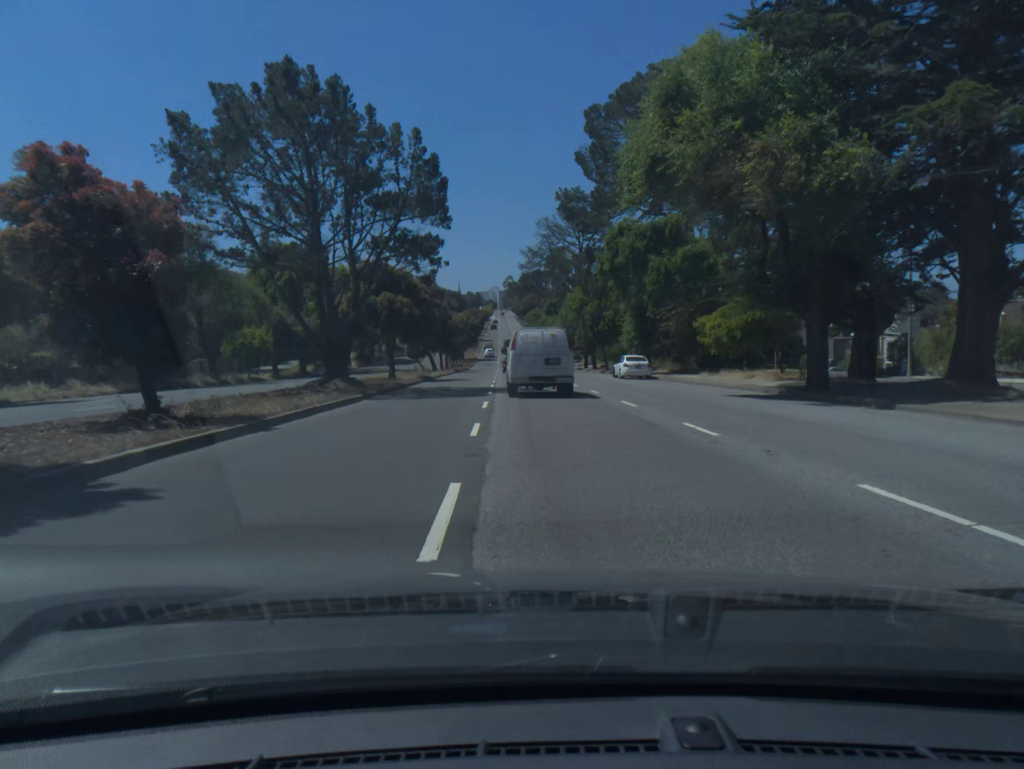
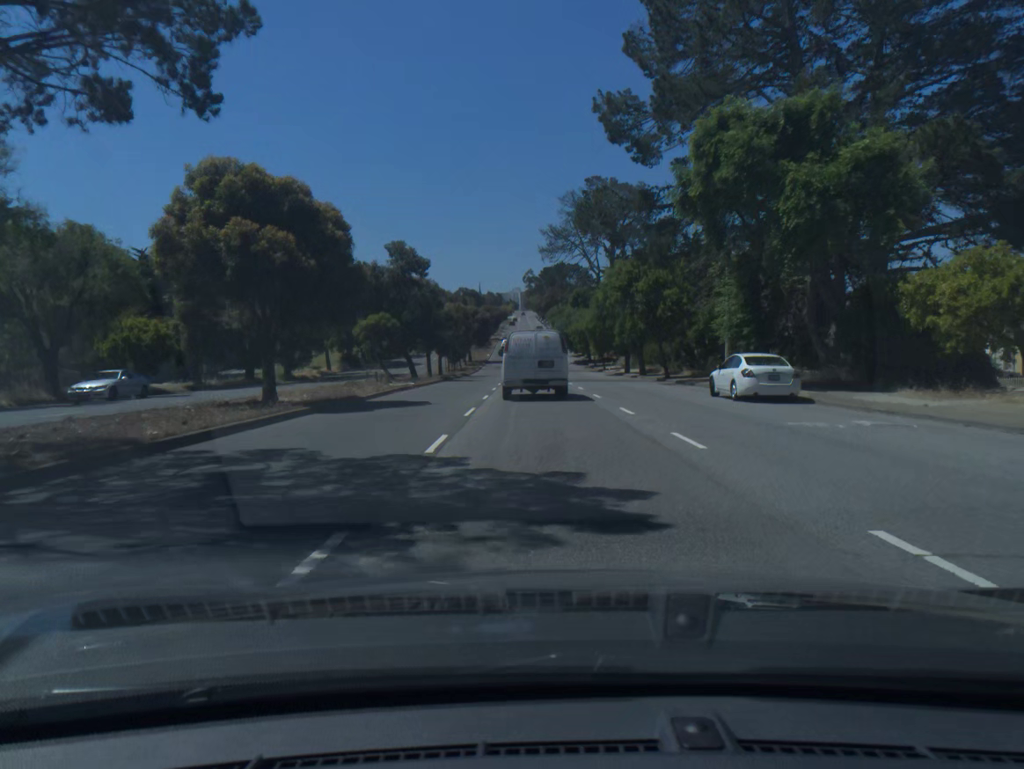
(-0.3, +23.4) m; -2°
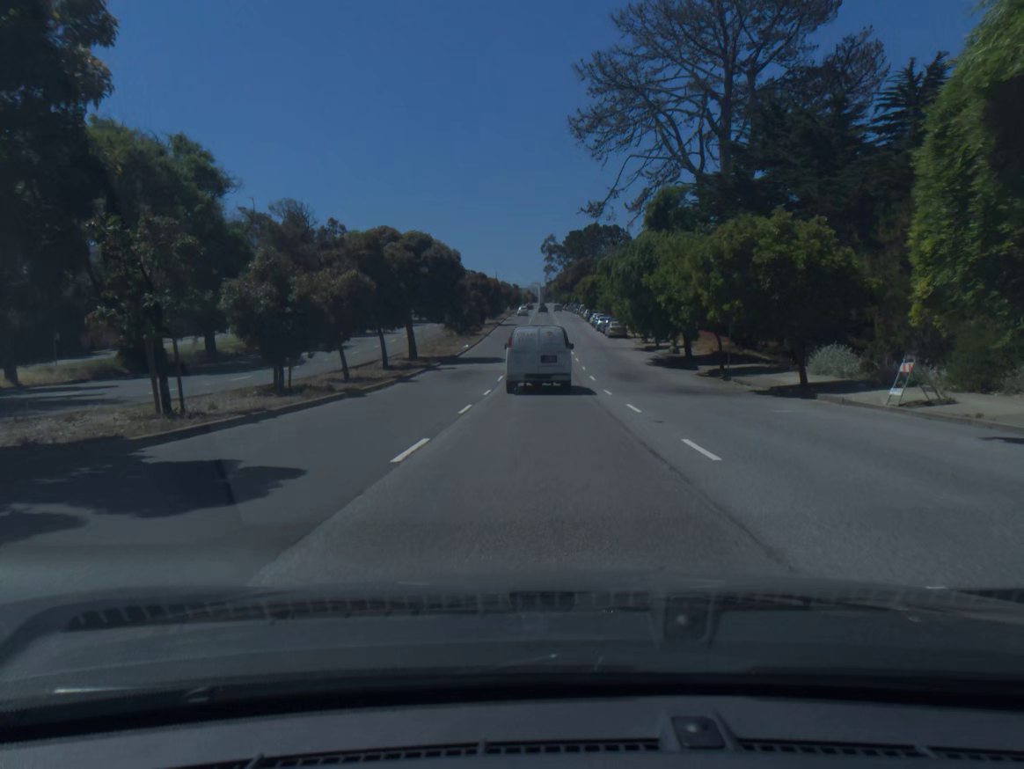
(-0.9, +59.5) m; -1°
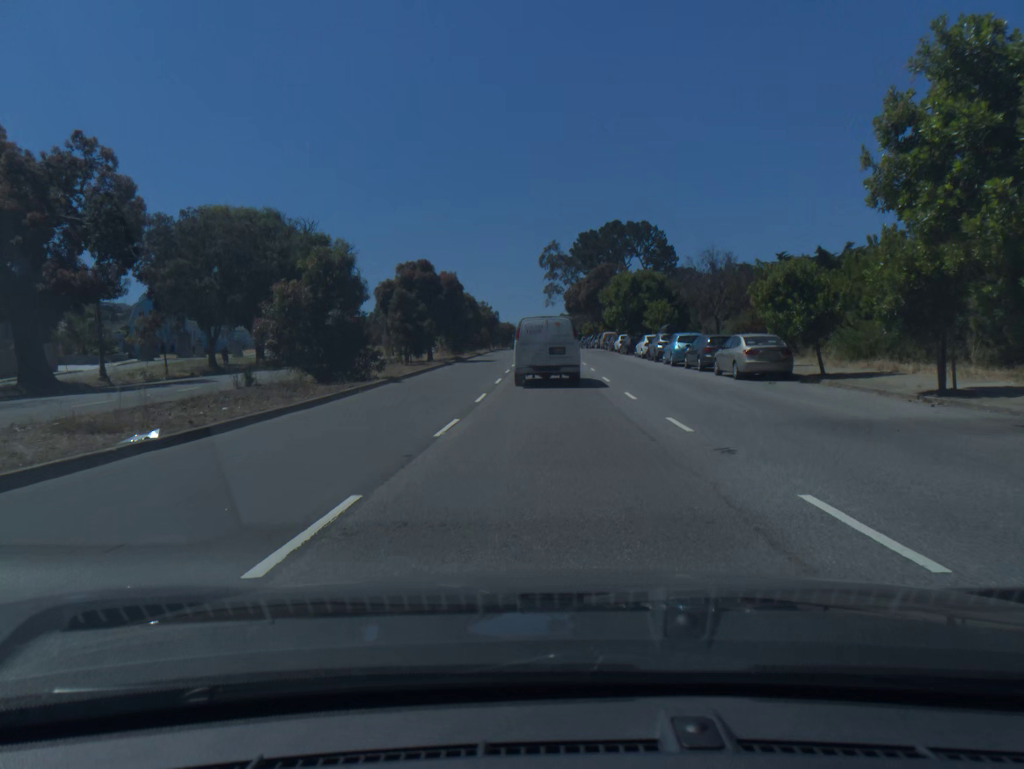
(0.0, +48.2) m; 0°
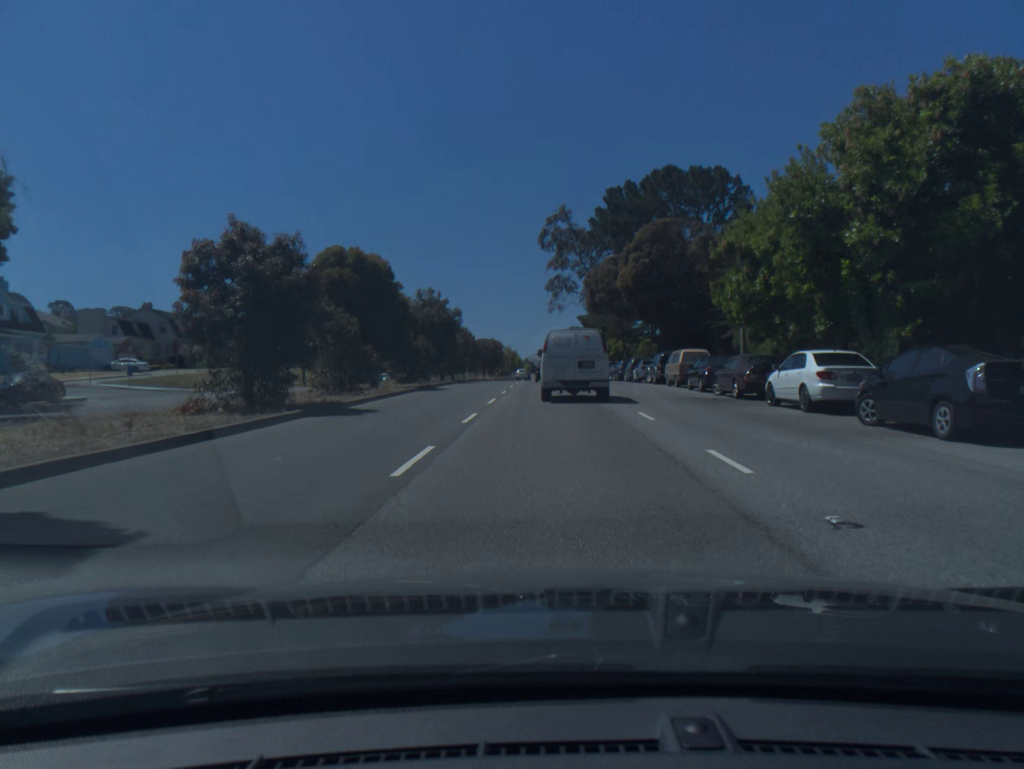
(0.0, +46.3) m; 0°
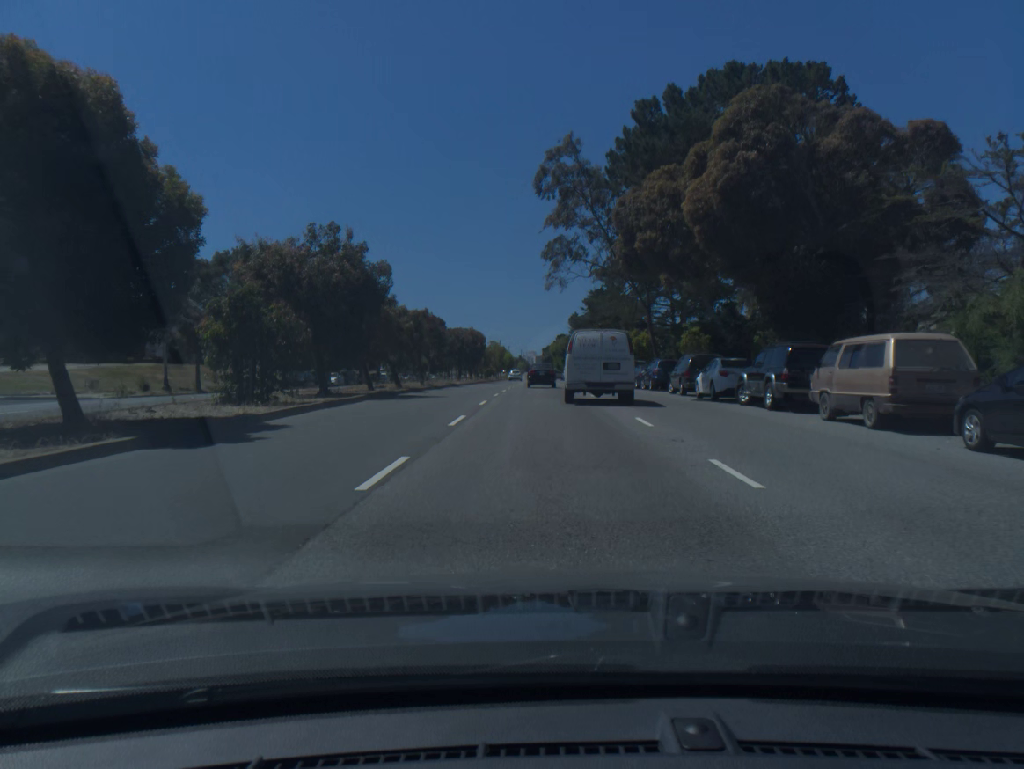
(+0.1, +22.5) m; 0°
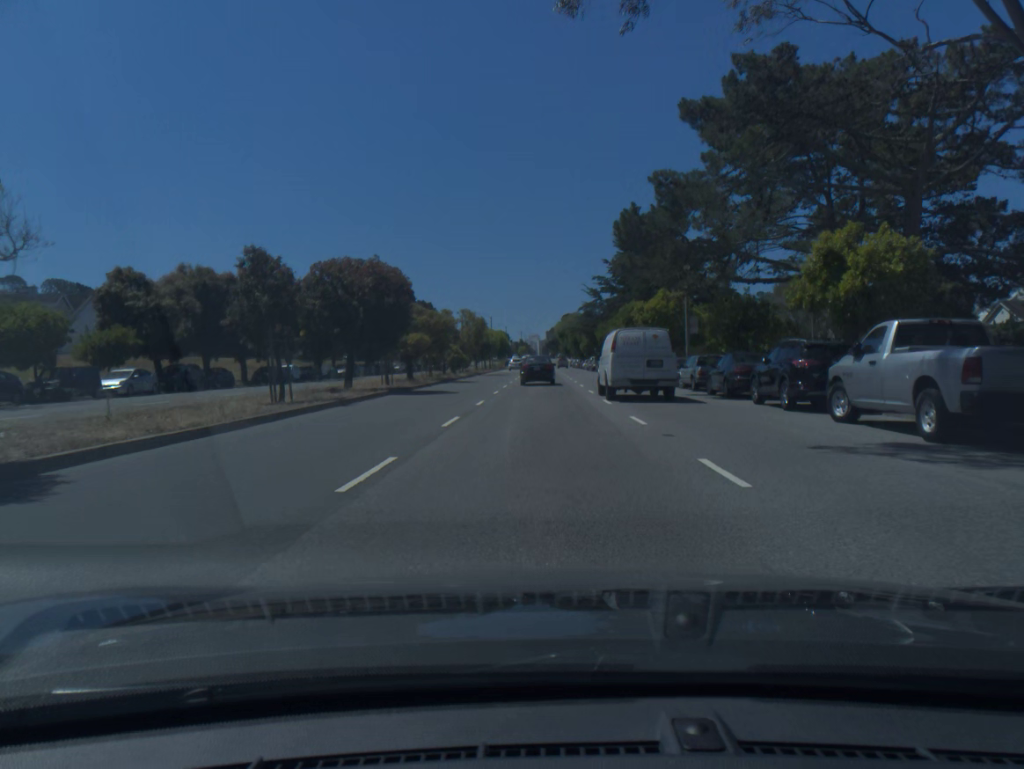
(0.0, +43.1) m; 0°
